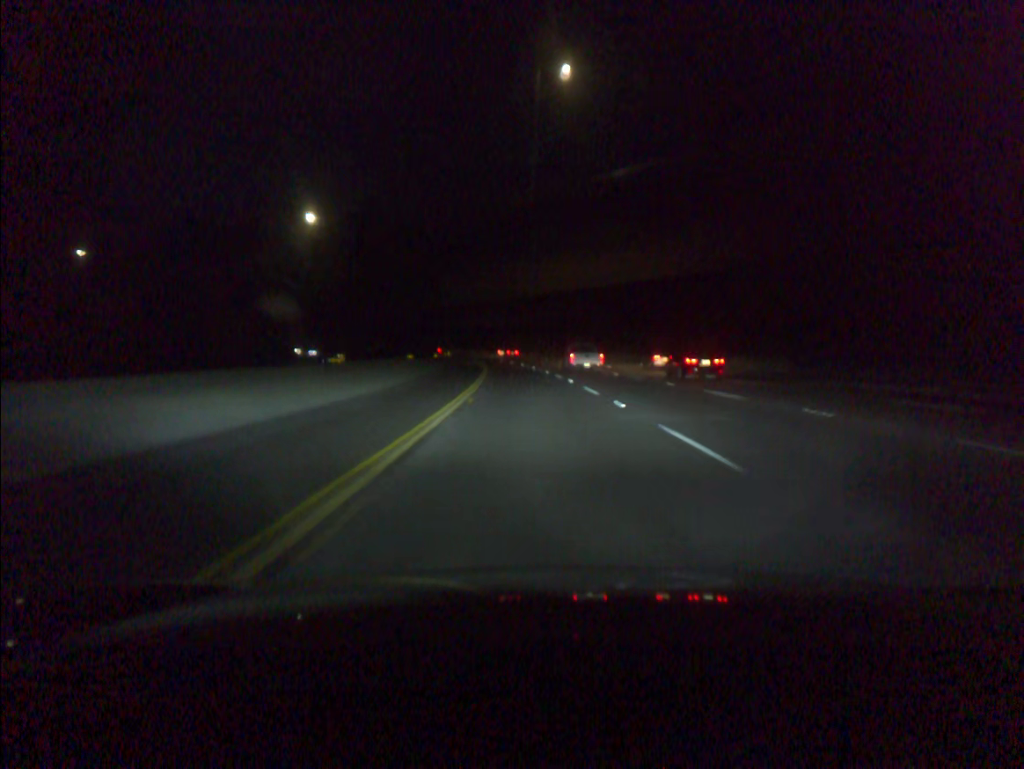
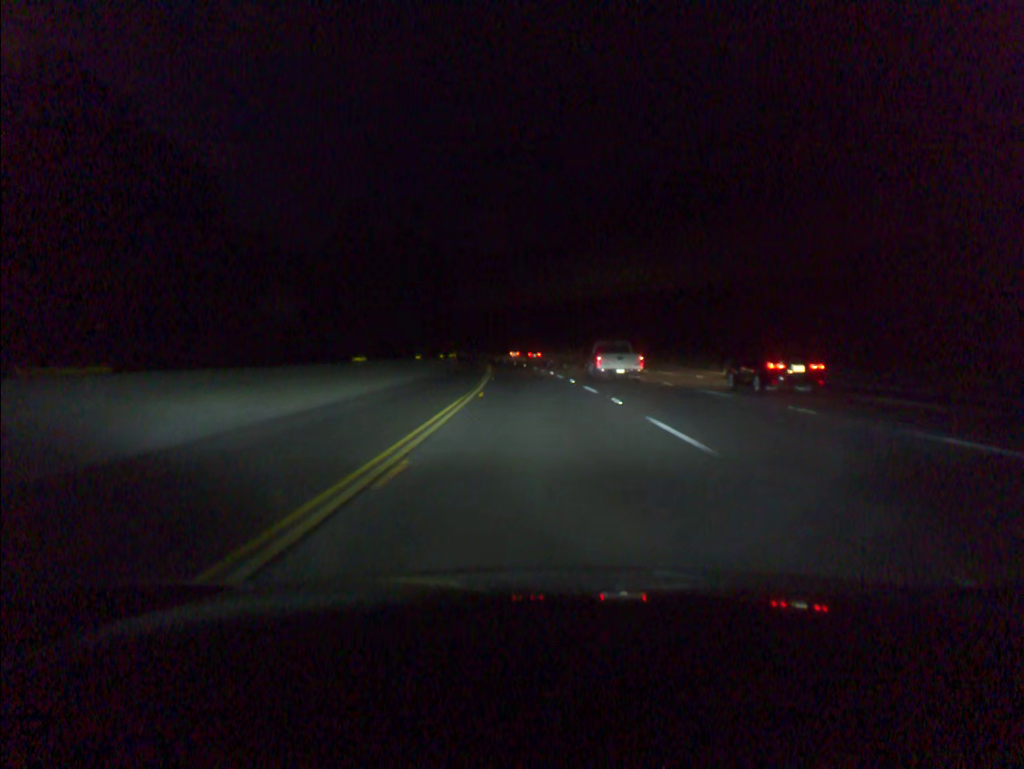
(-6.3, +100.0) m; -7°
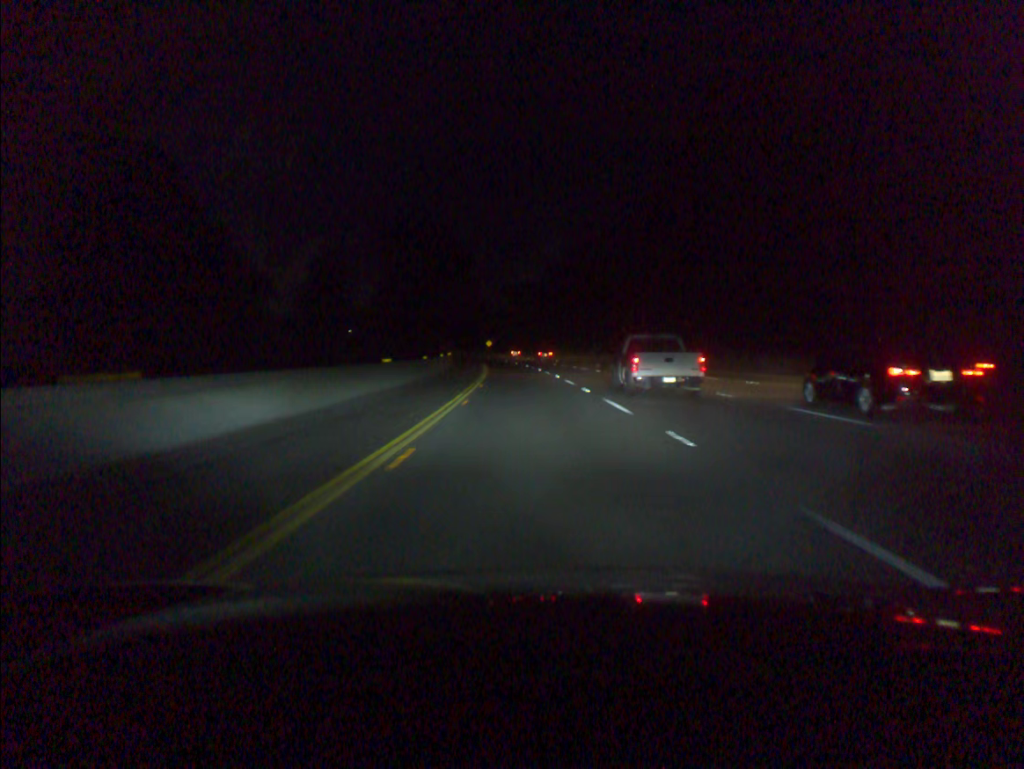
(-3.6, +81.1) m; -5°
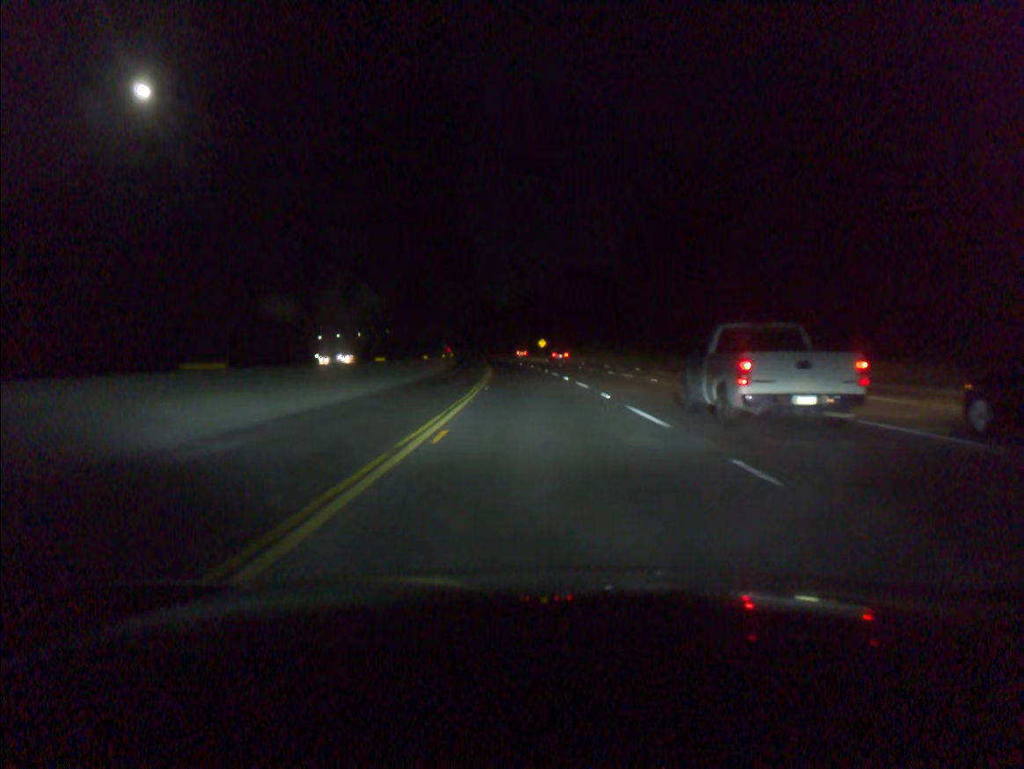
(-2.5, +60.9) m; -4°
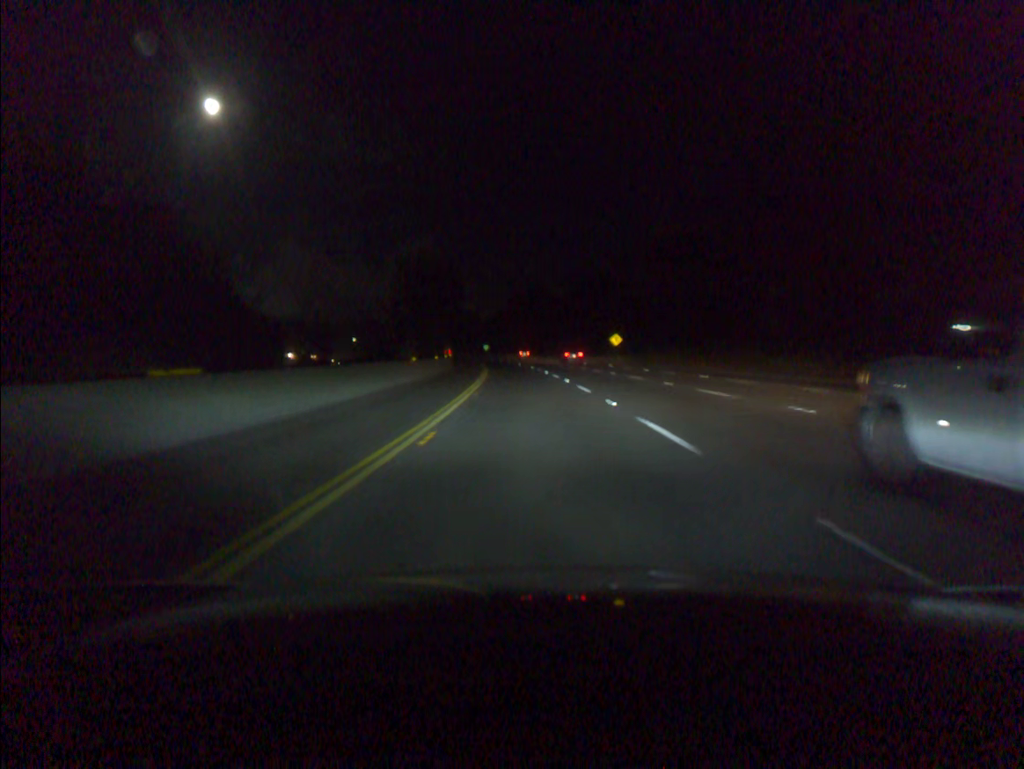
(-2.0, +61.0) m; -4°
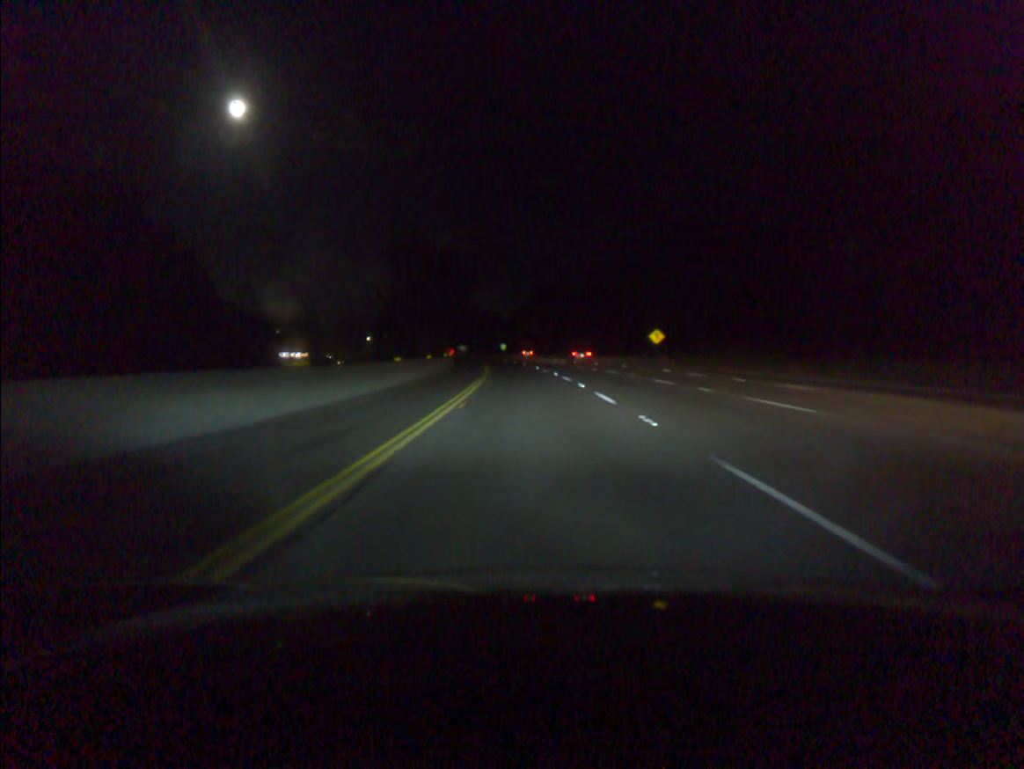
(-0.3, +20.4) m; -2°
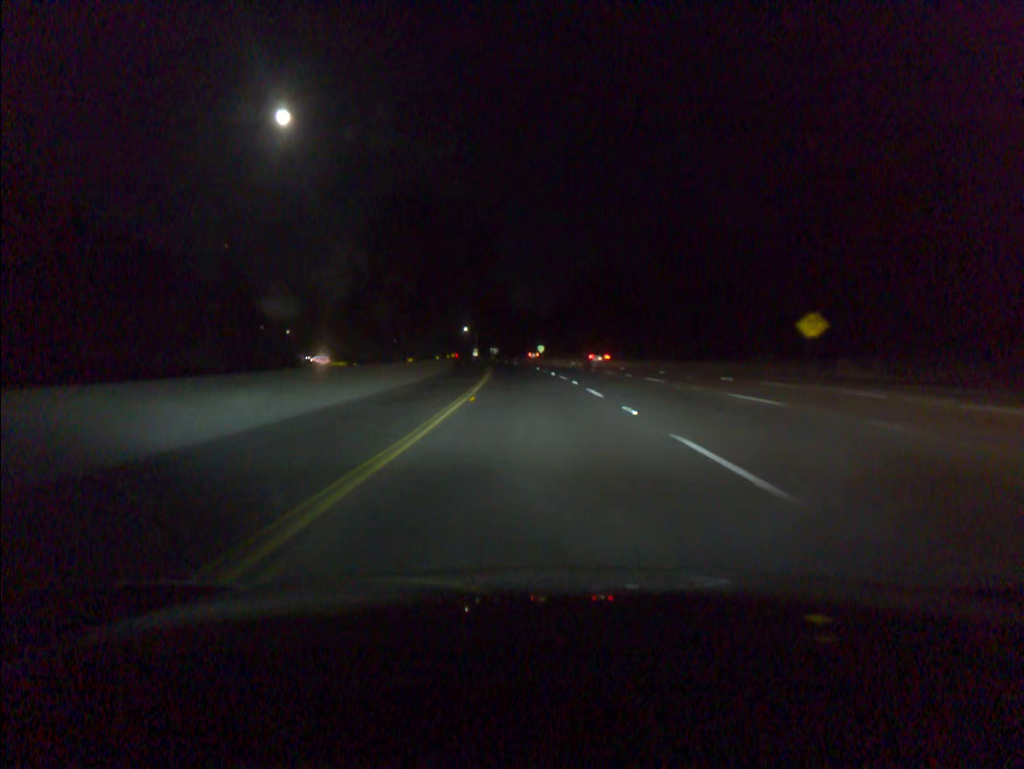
(-1.0, +40.8) m; -3°
